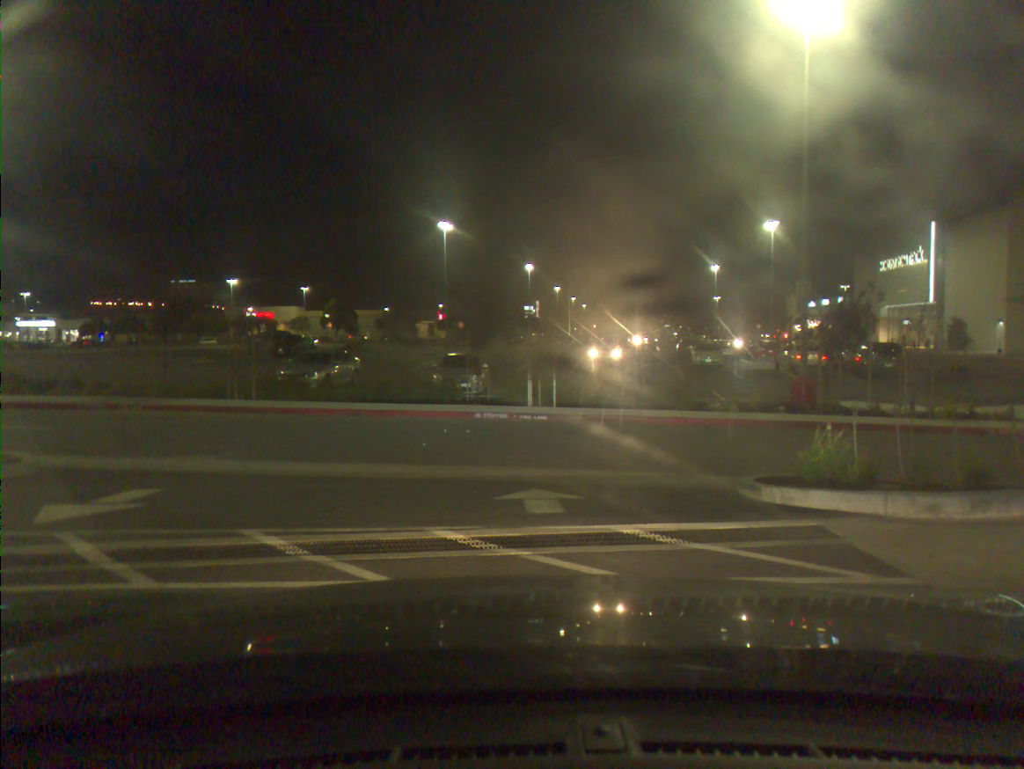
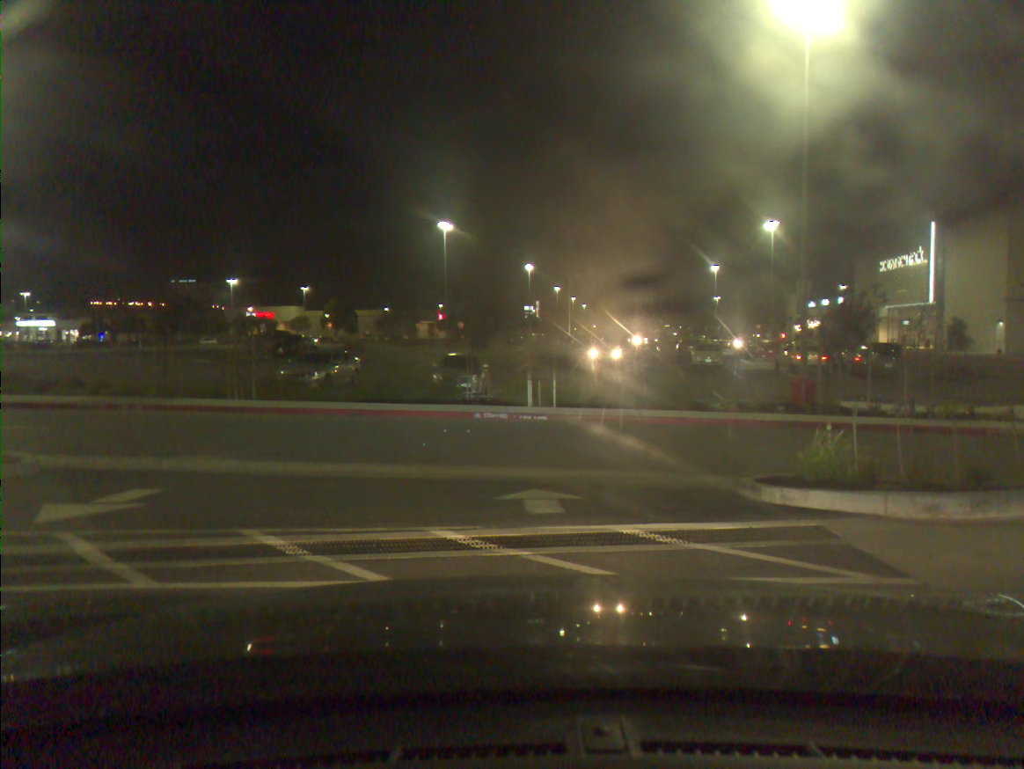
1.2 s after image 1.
(0.0, 0.0) m; 0°
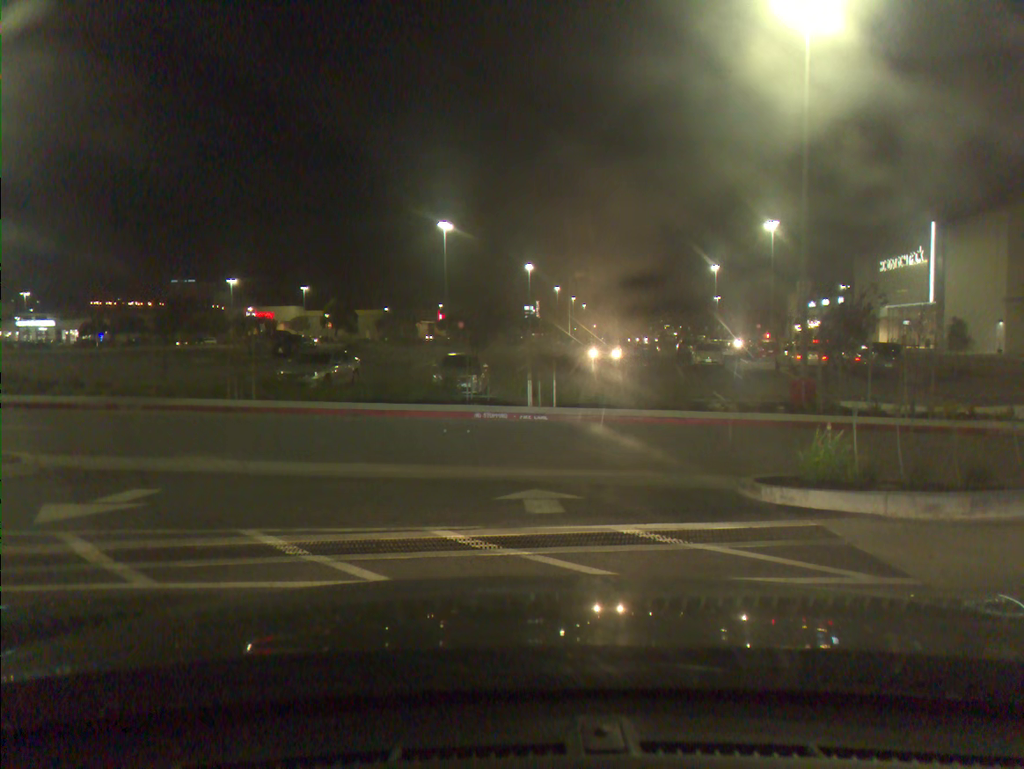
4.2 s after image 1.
(0.0, 0.0) m; 0°
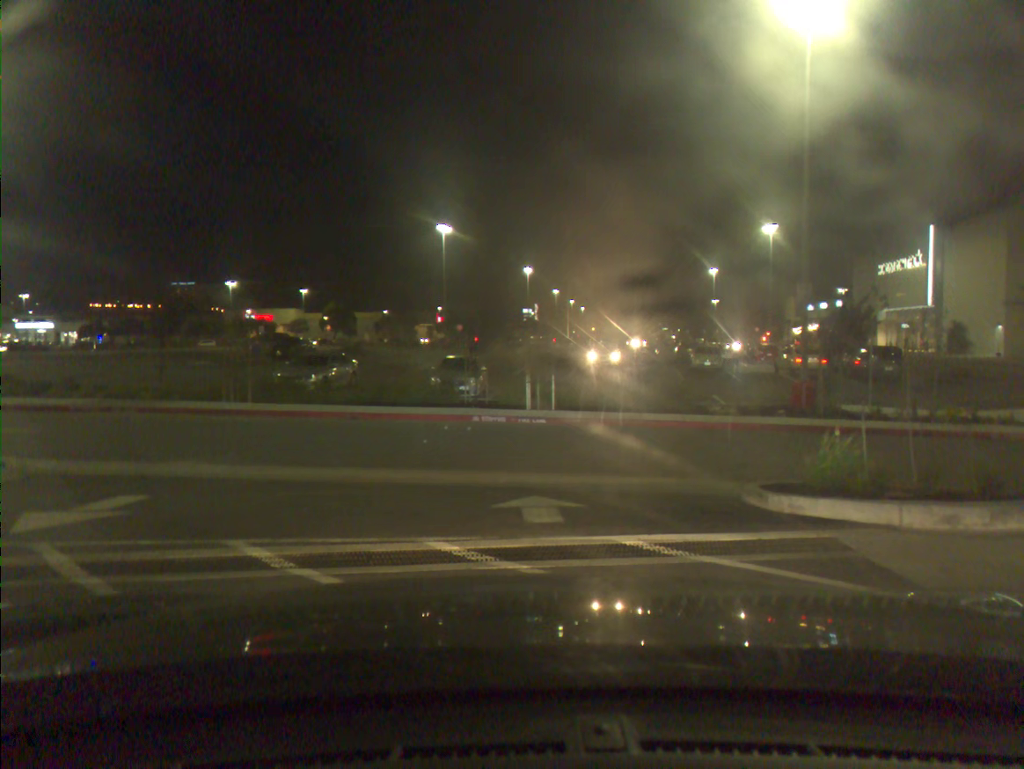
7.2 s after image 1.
(0.0, +0.2) m; 0°
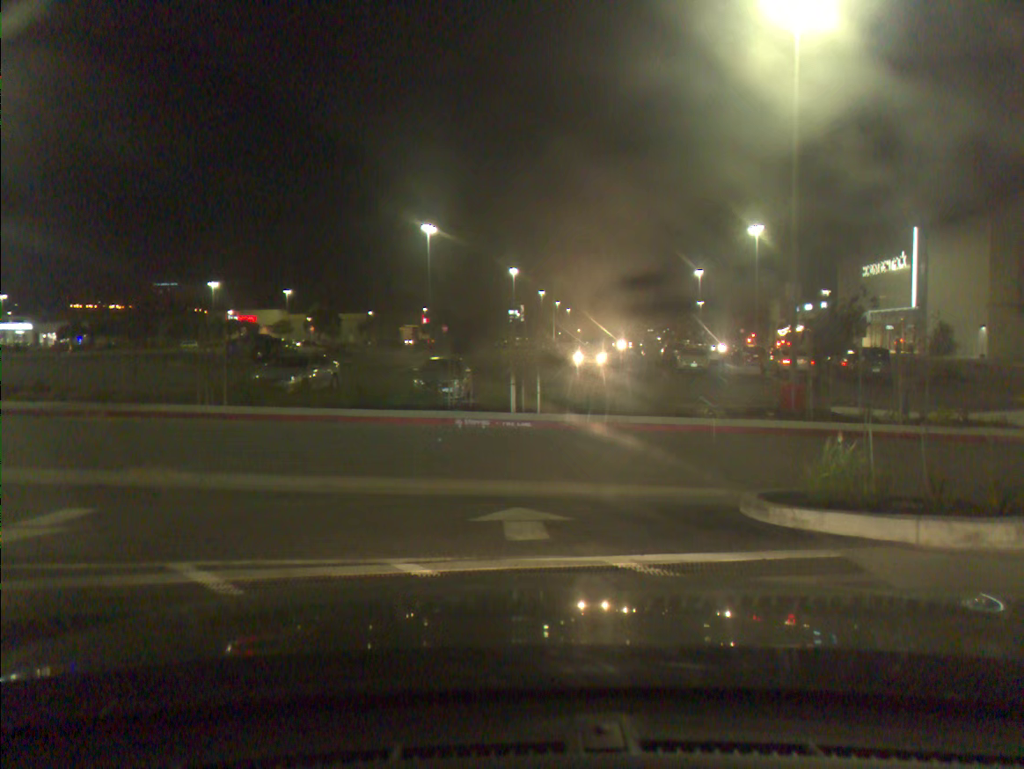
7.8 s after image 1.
(+0.1, +0.5) m; +1°
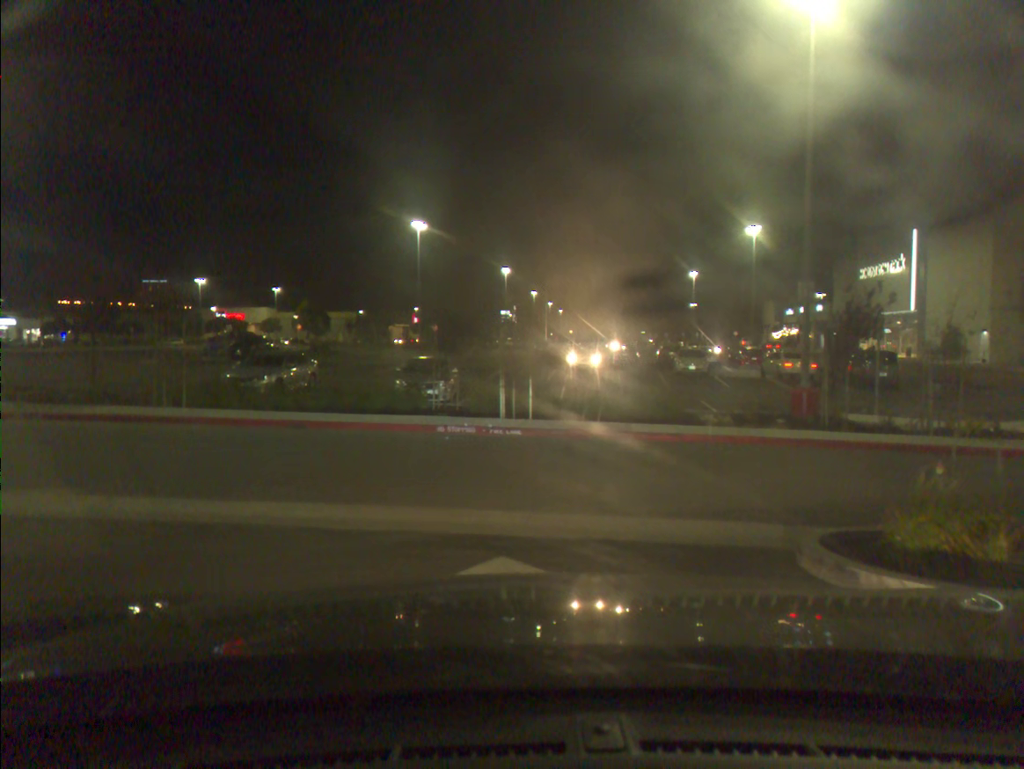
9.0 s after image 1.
(+0.1, +1.8) m; +1°
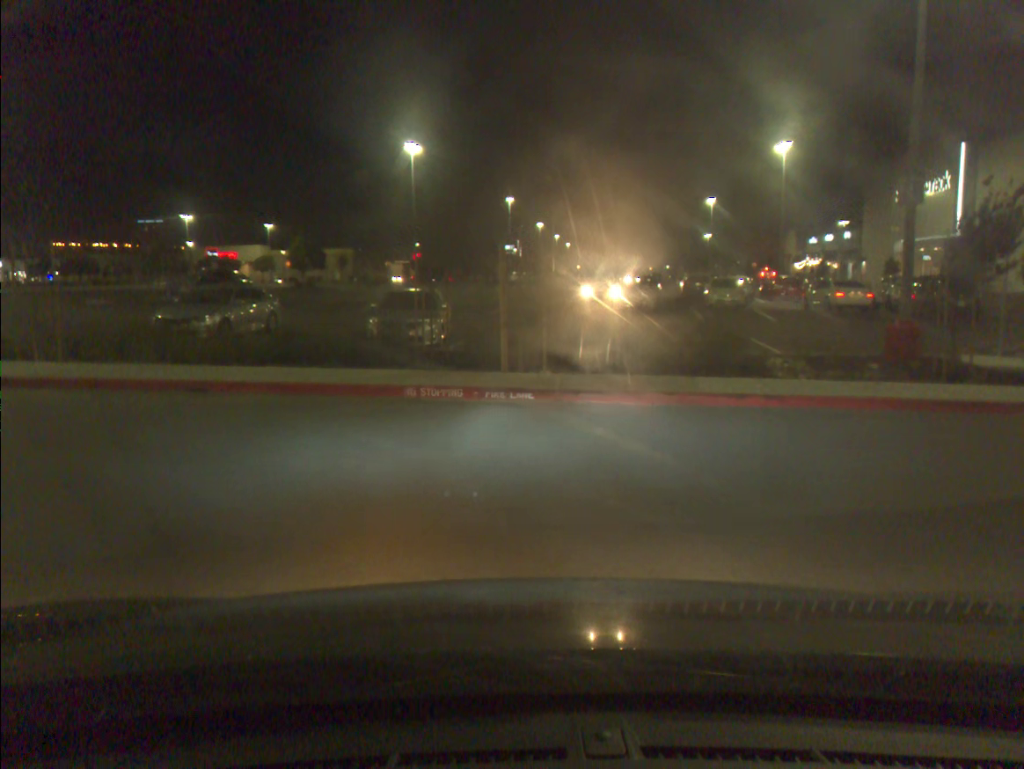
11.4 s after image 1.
(+0.3, +5.0) m; 0°
